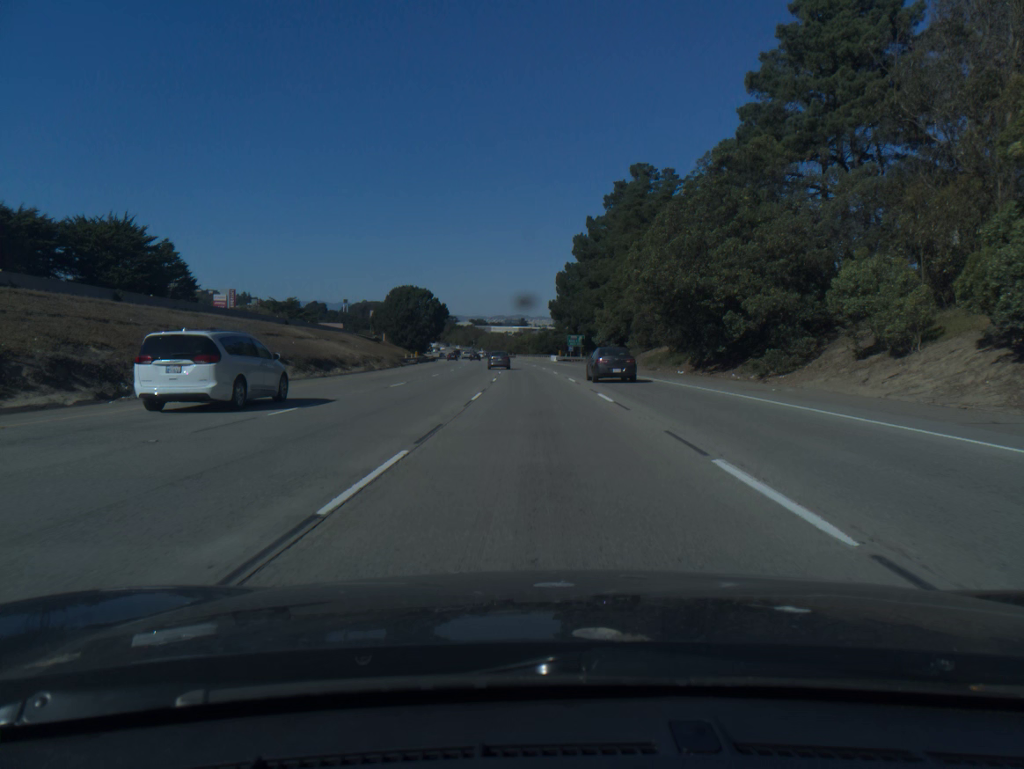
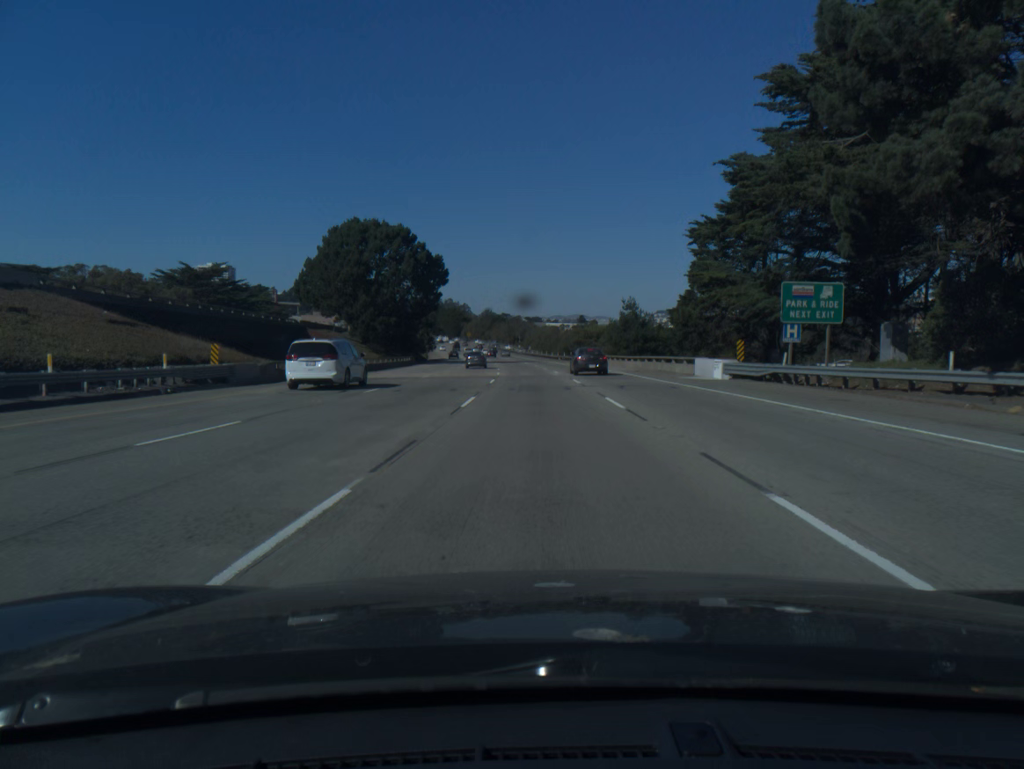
(-3.2, +90.3) m; -4°
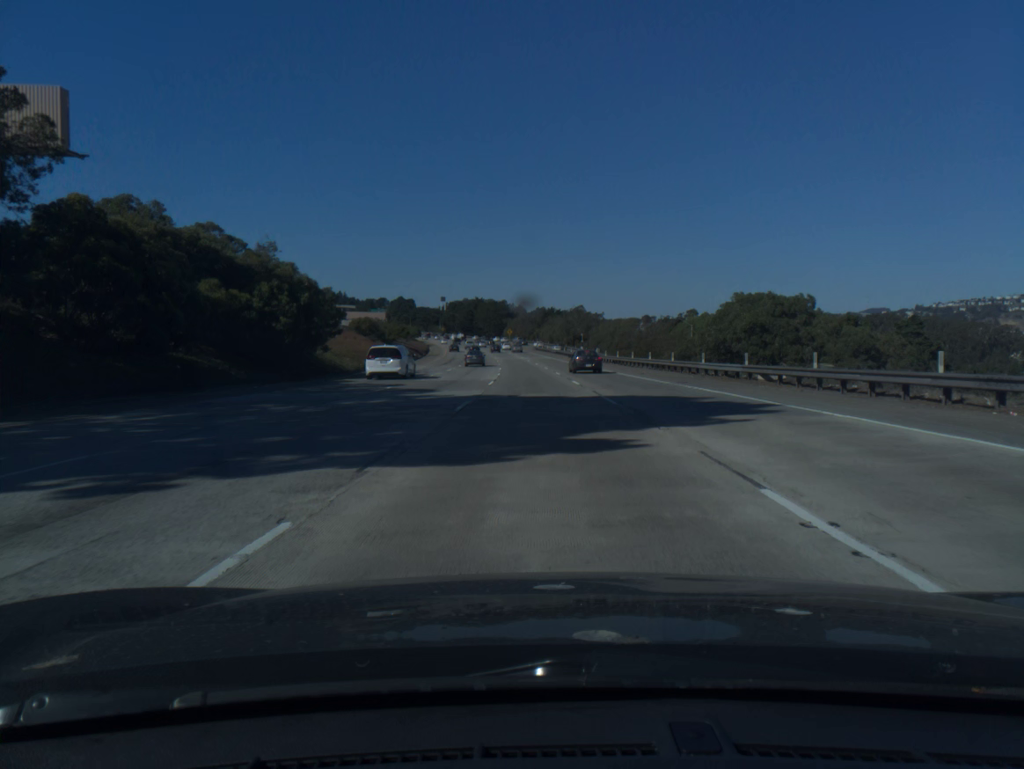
(-3.3, +90.1) m; -4°
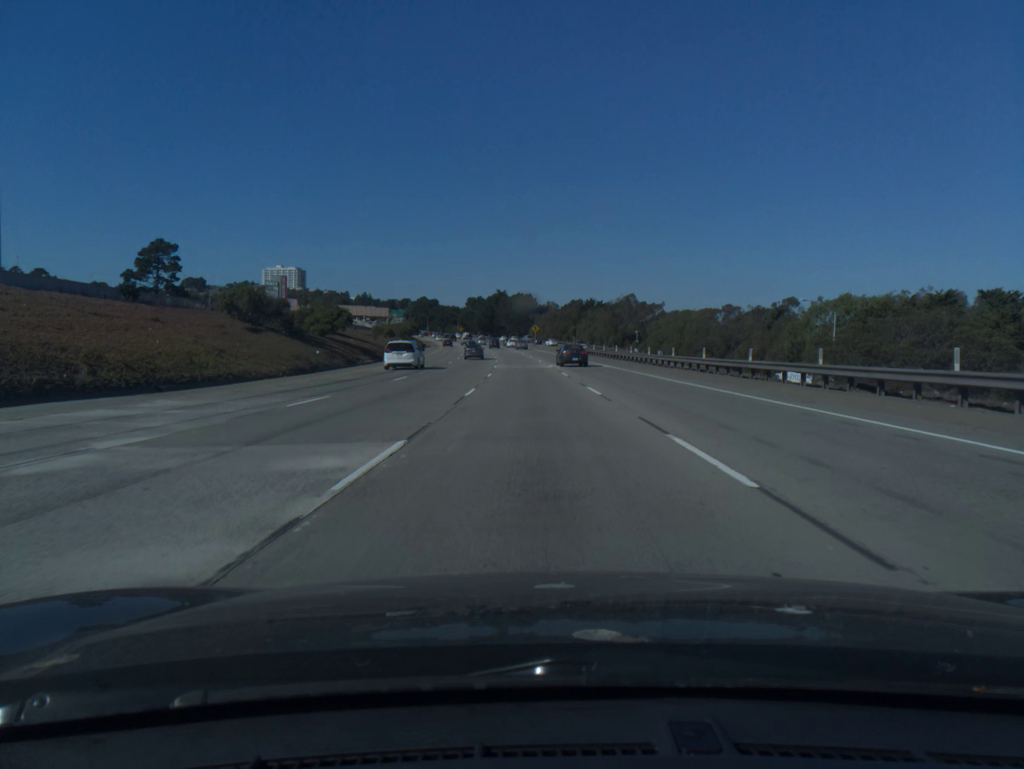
(-1.1, +53.9) m; -2°
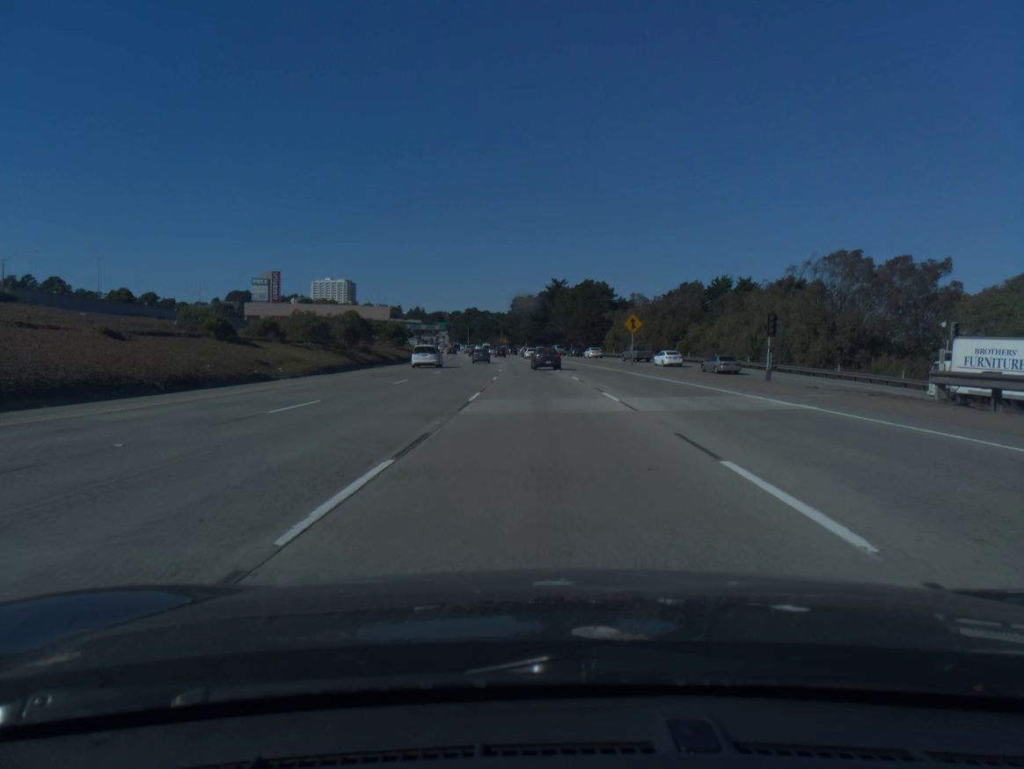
(-3.6, +89.5) m; -4°
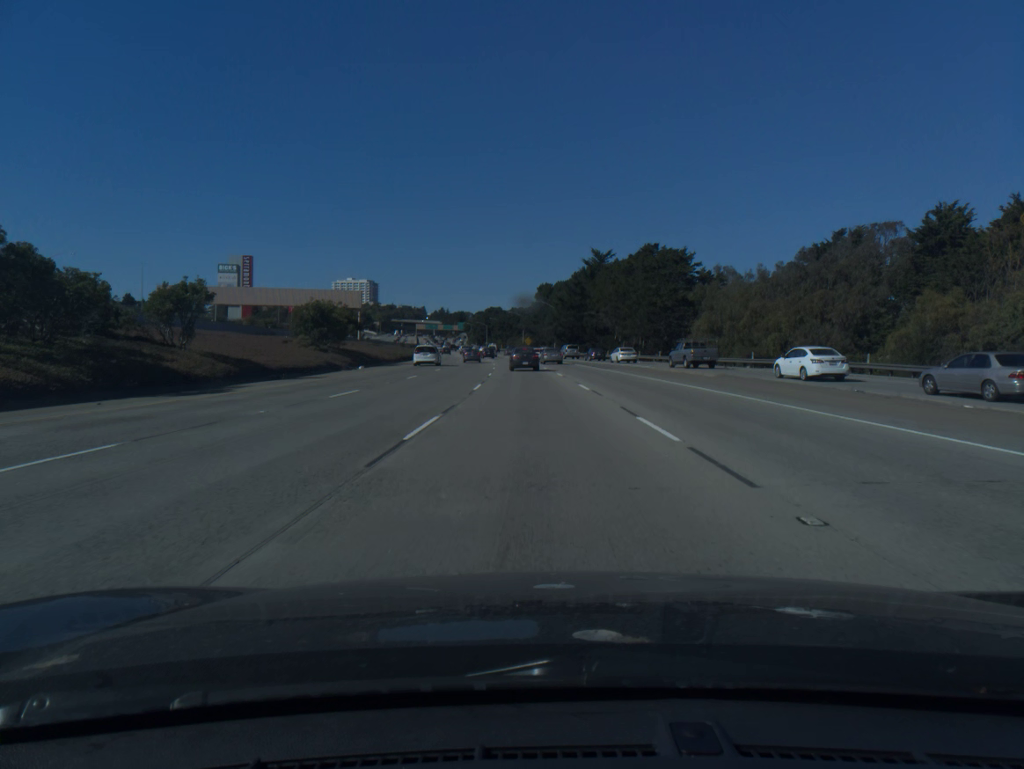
(-0.9, +52.5) m; -2°
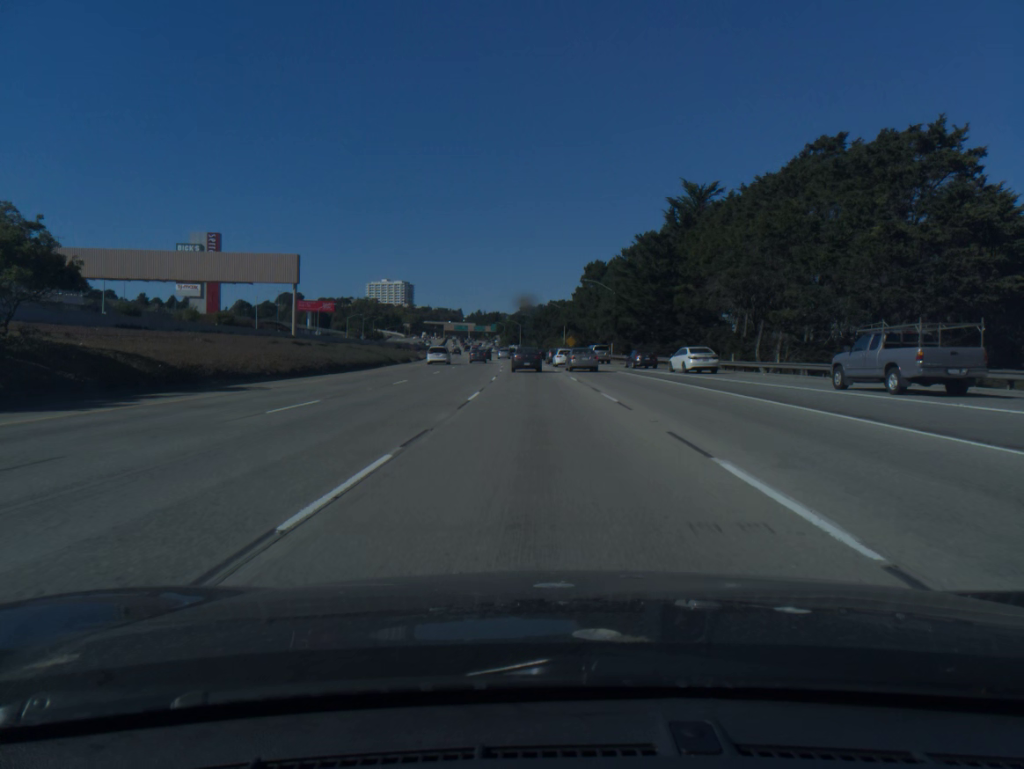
(-1.3, +49.8) m; -3°
